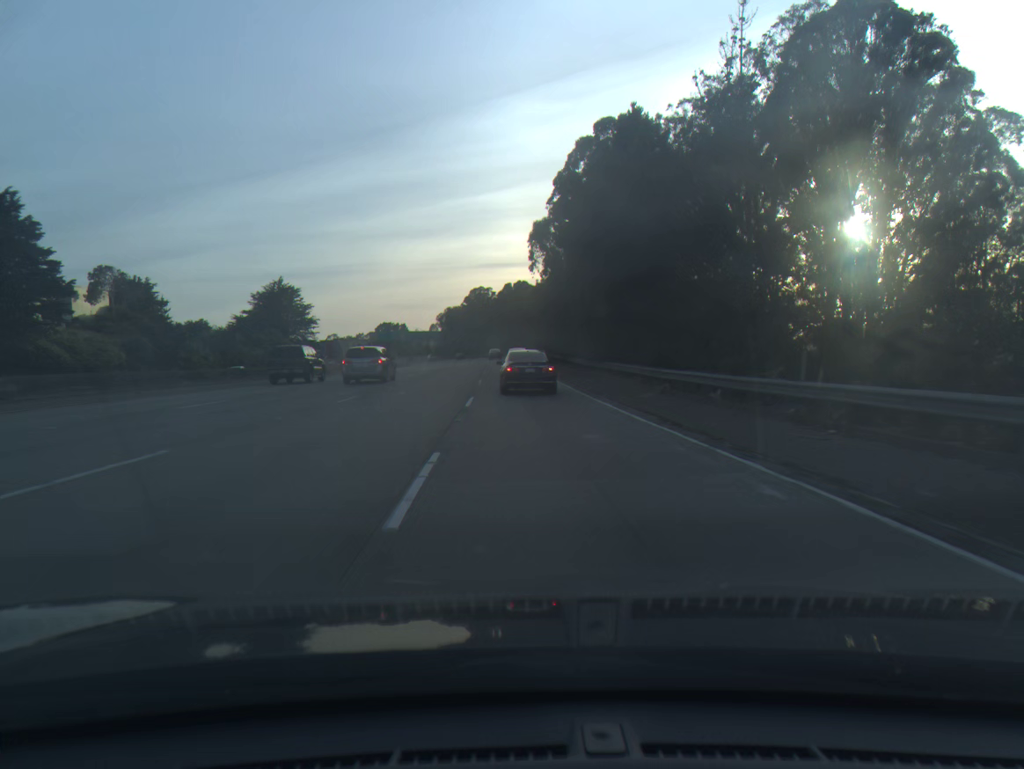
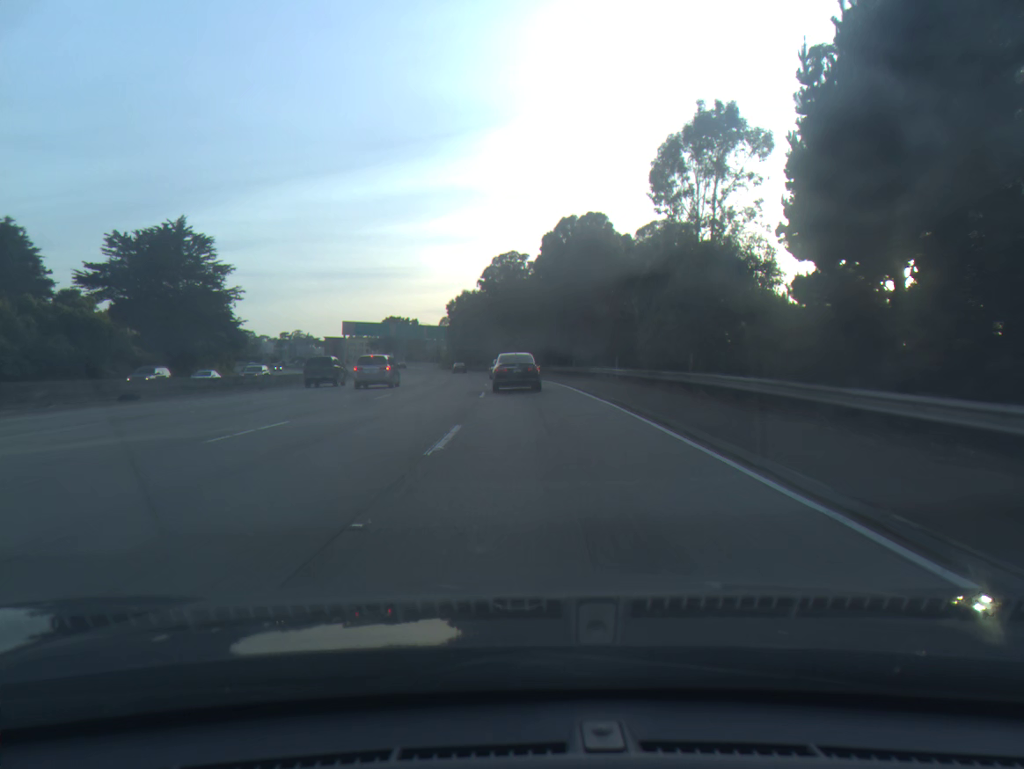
(-2.1, +82.0) m; -3°
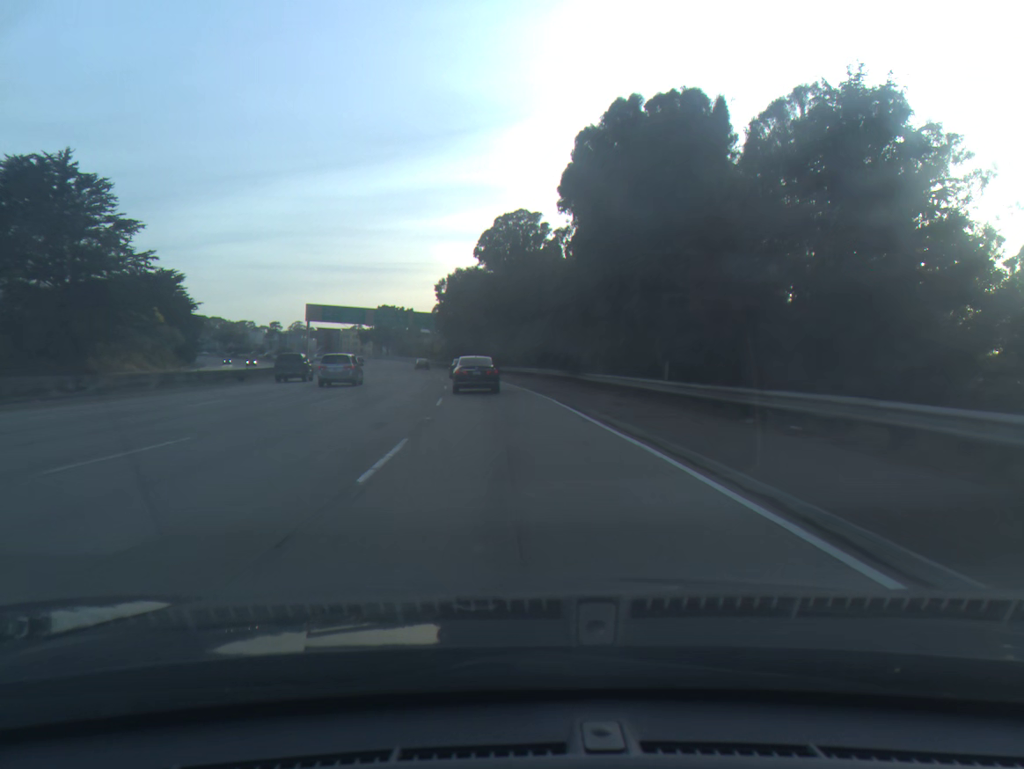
(0.0, +32.4) m; -1°
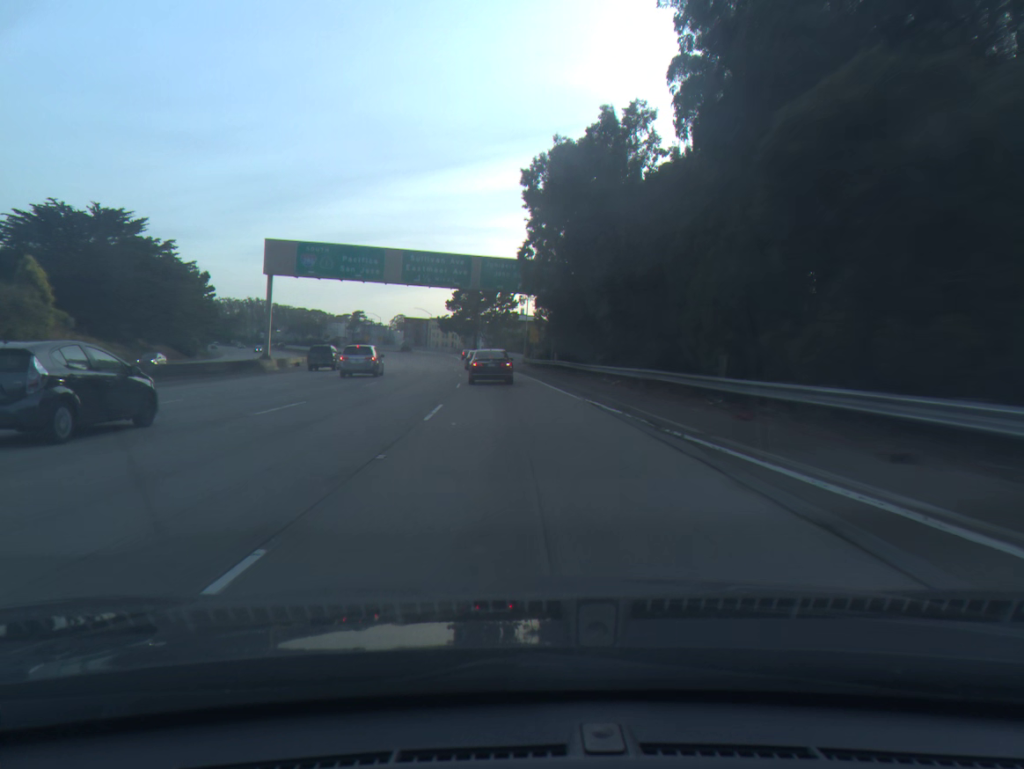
(-5.0, +65.6) m; -8°
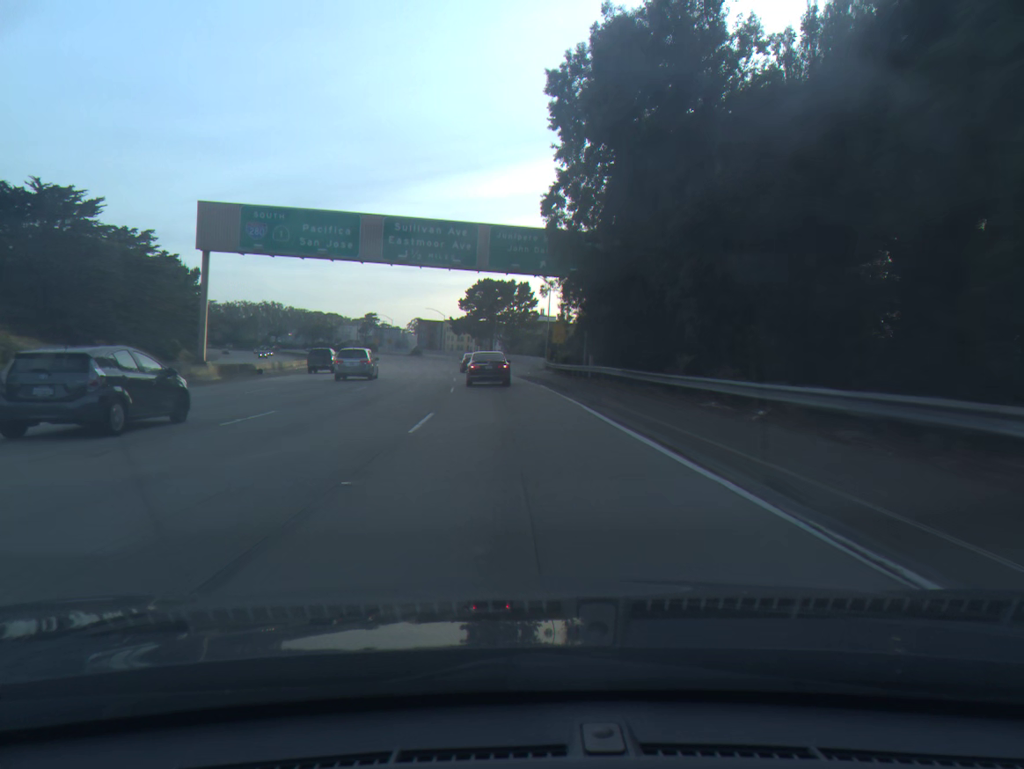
(-0.2, +16.4) m; -1°
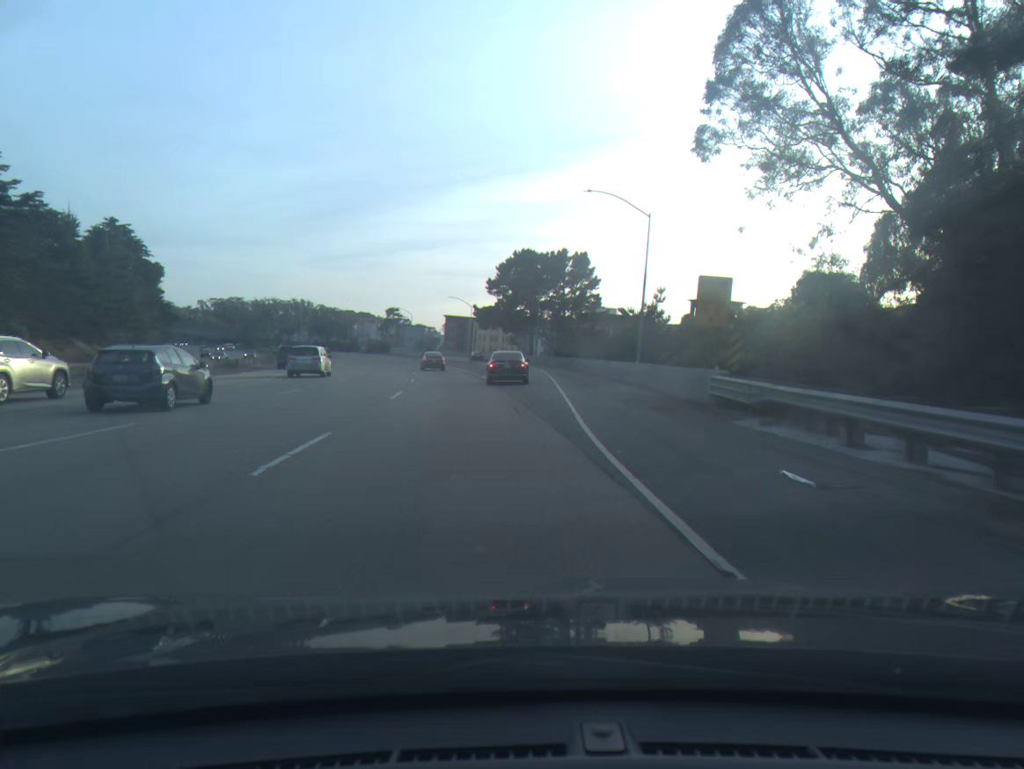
(-1.6, +48.2) m; -3°
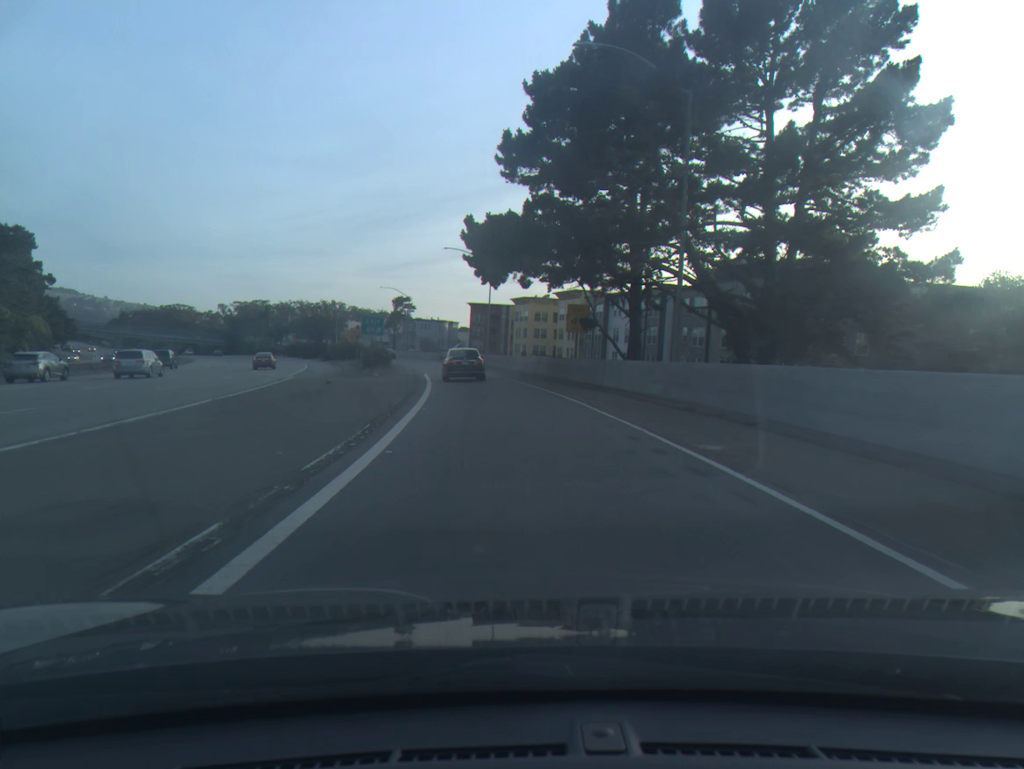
(-1.1, +78.3) m; -4°
